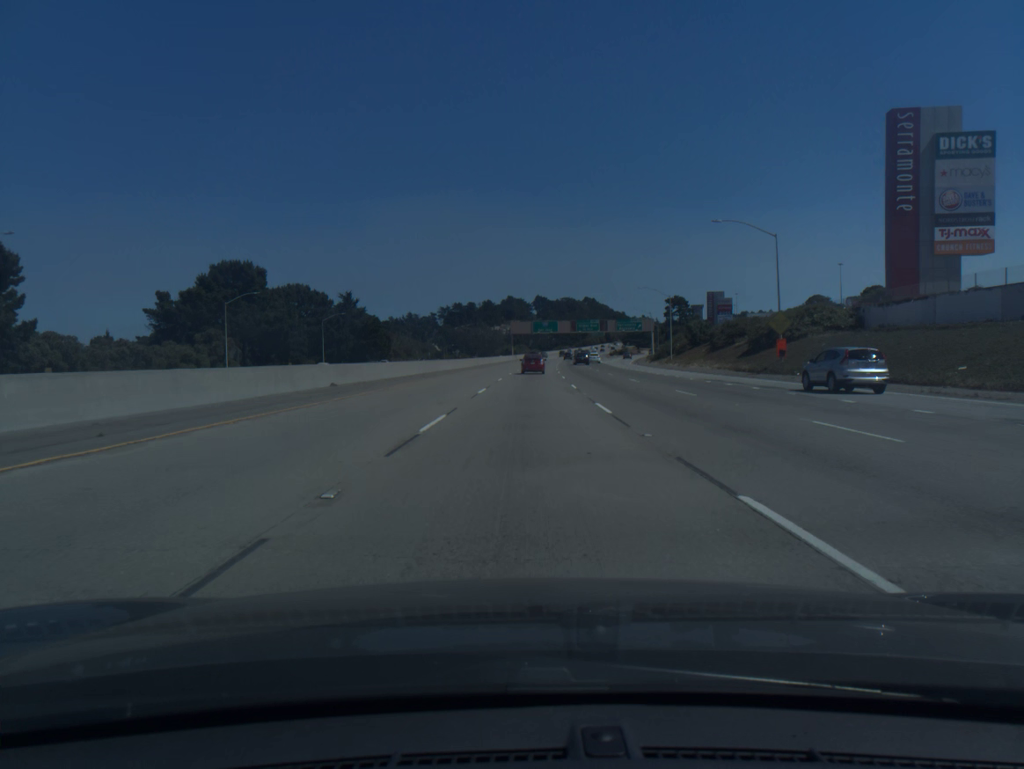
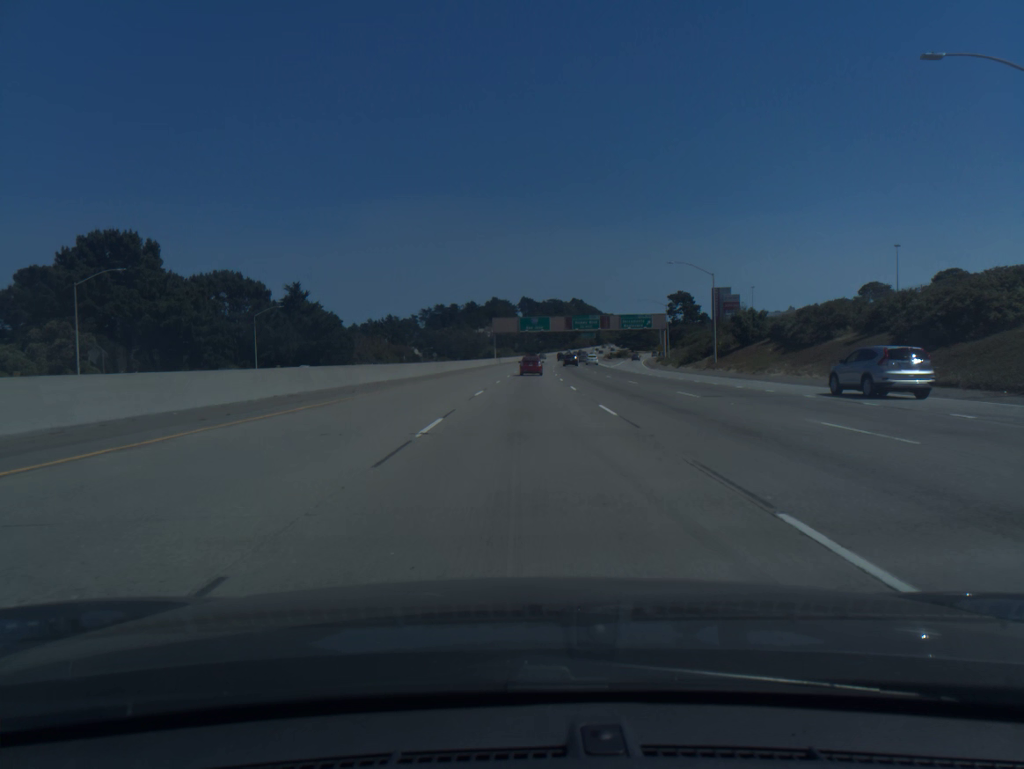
(+0.3, +29.9) m; +1°
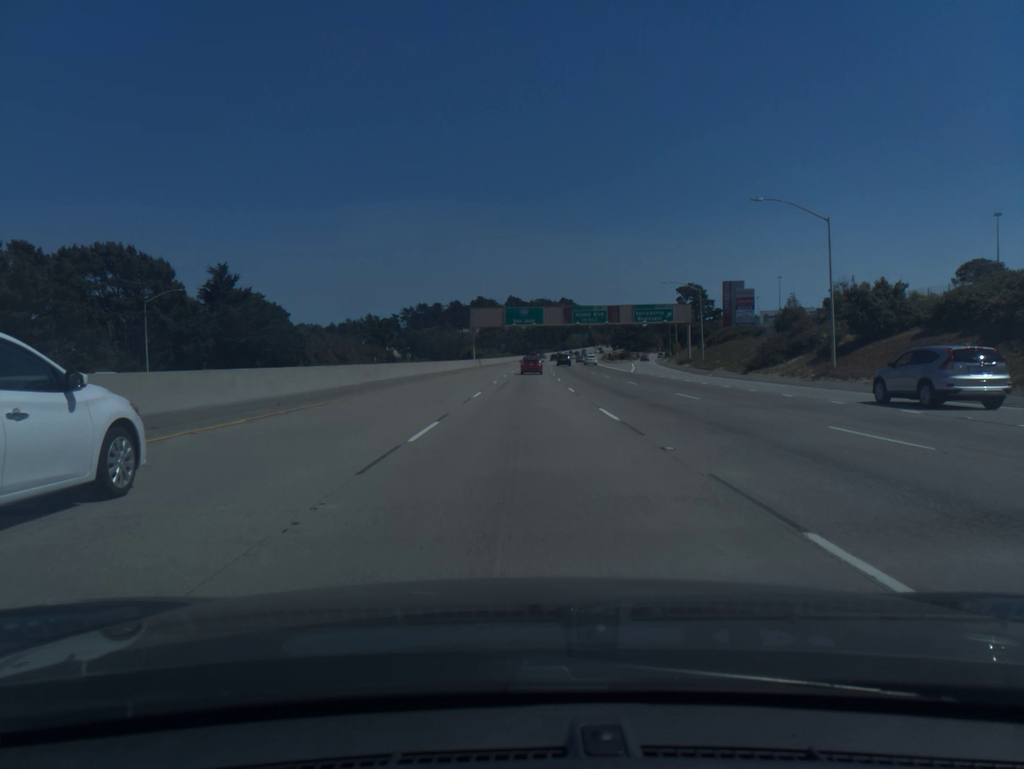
(+0.2, +30.0) m; +1°
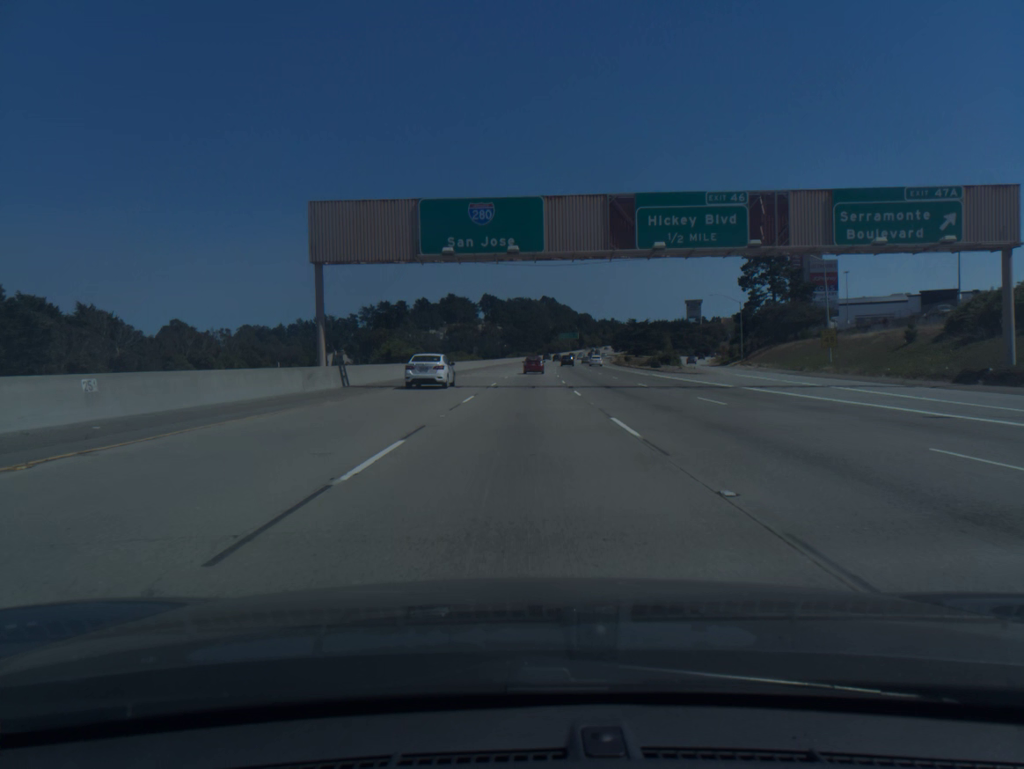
(+1.3, +76.9) m; +2°
